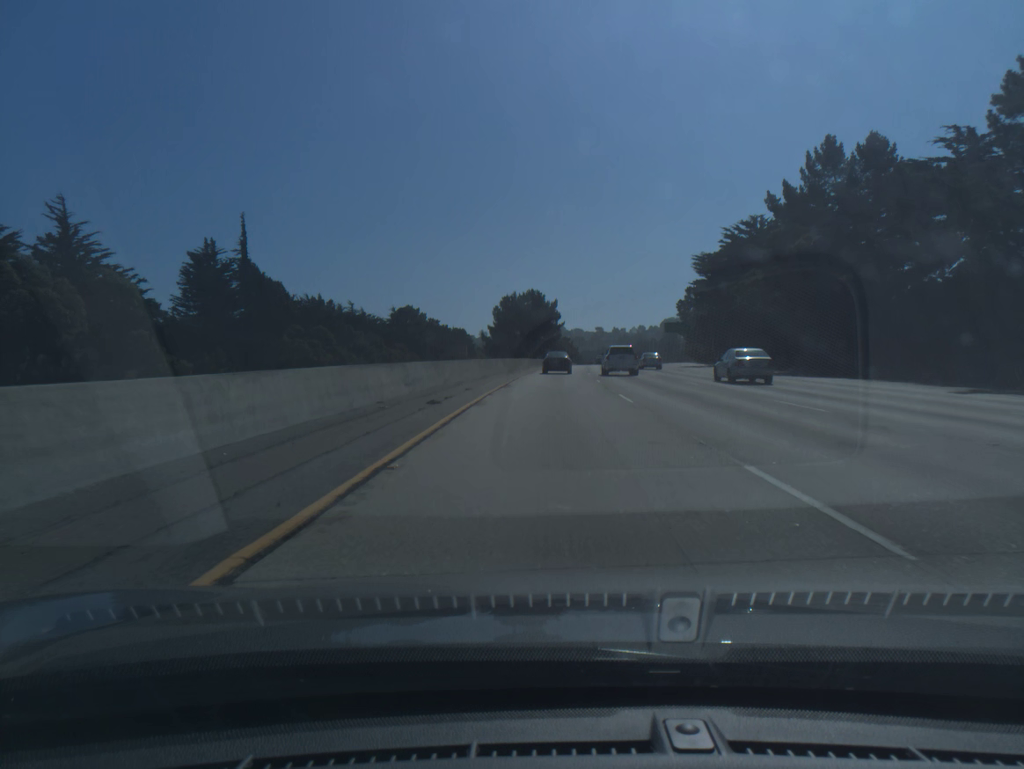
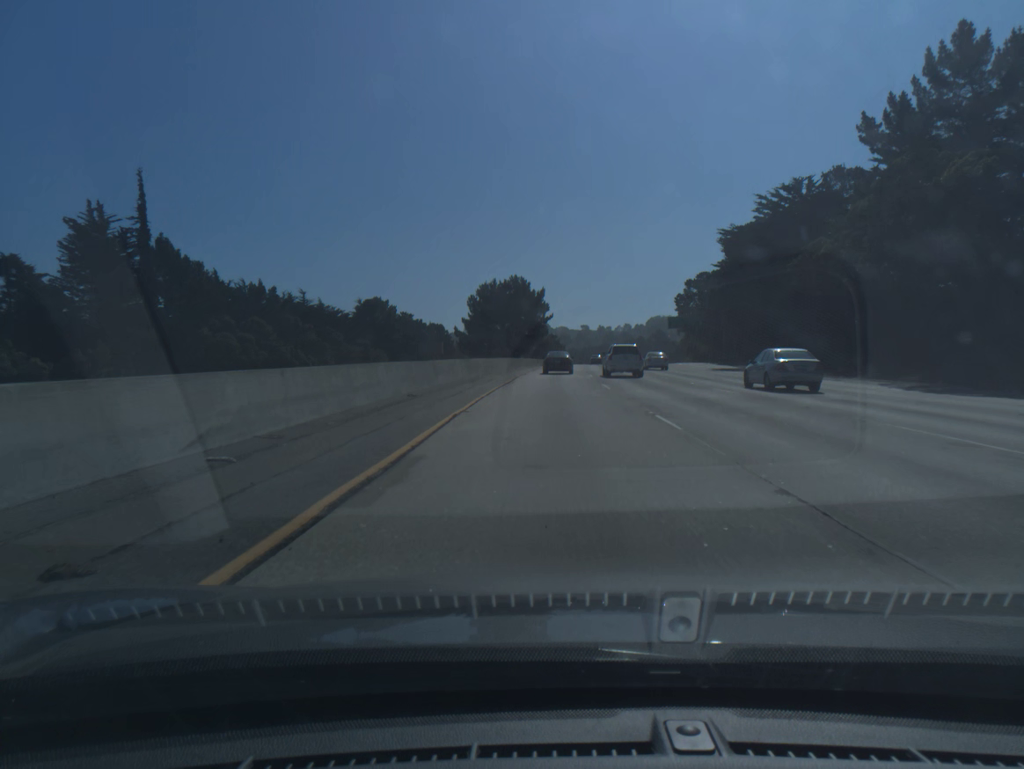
(+0.2, +21.5) m; +1°
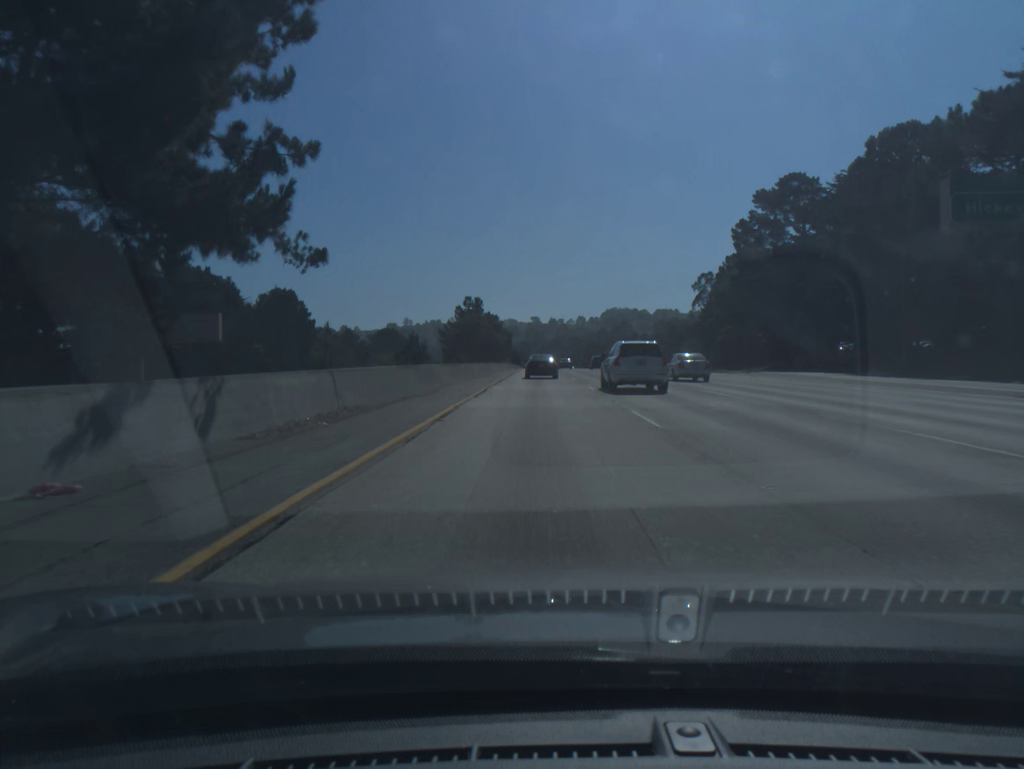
(+4.5, +103.7) m; +4°
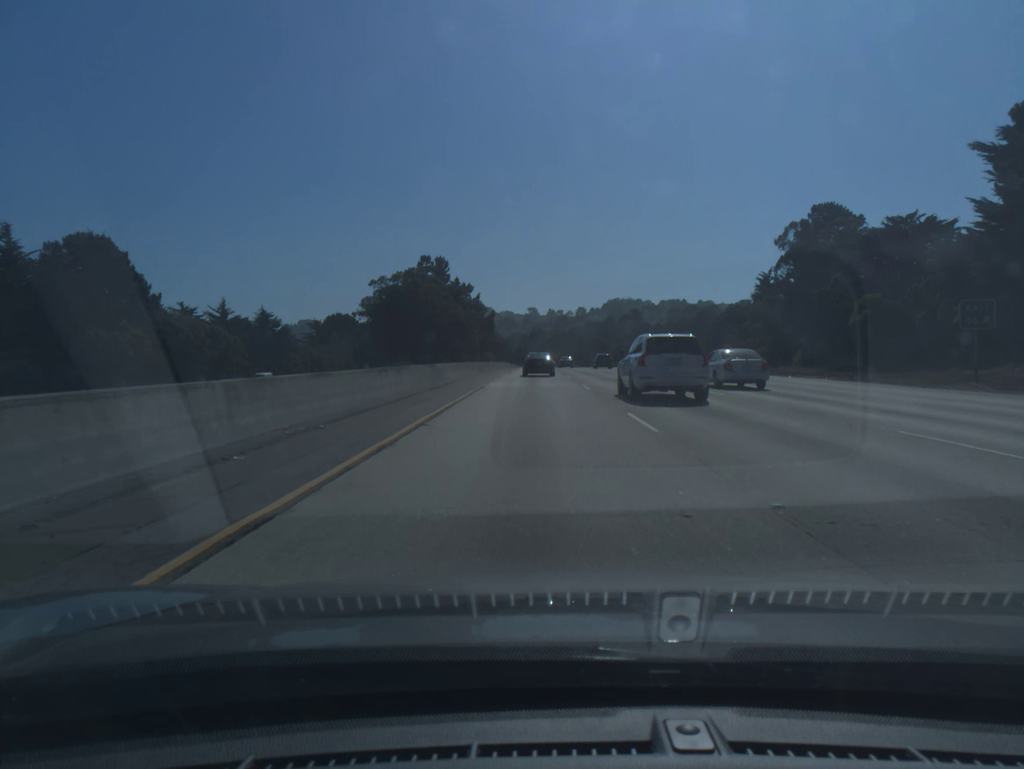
(+0.2, +59.1) m; 0°
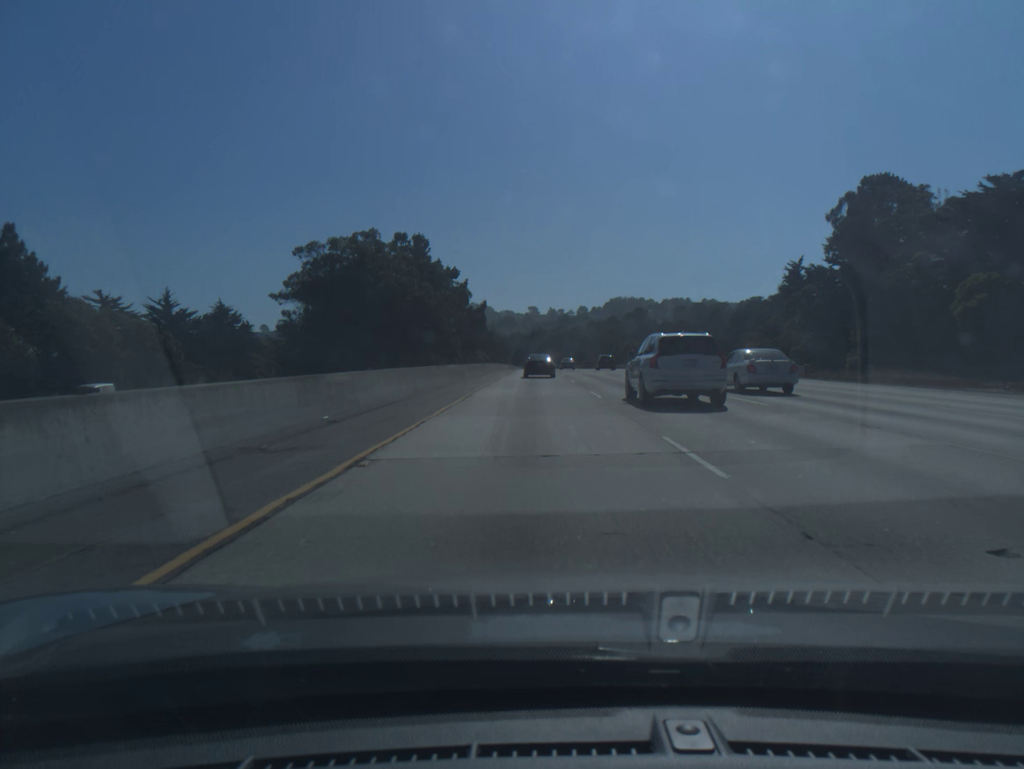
(0.0, +19.3) m; 0°
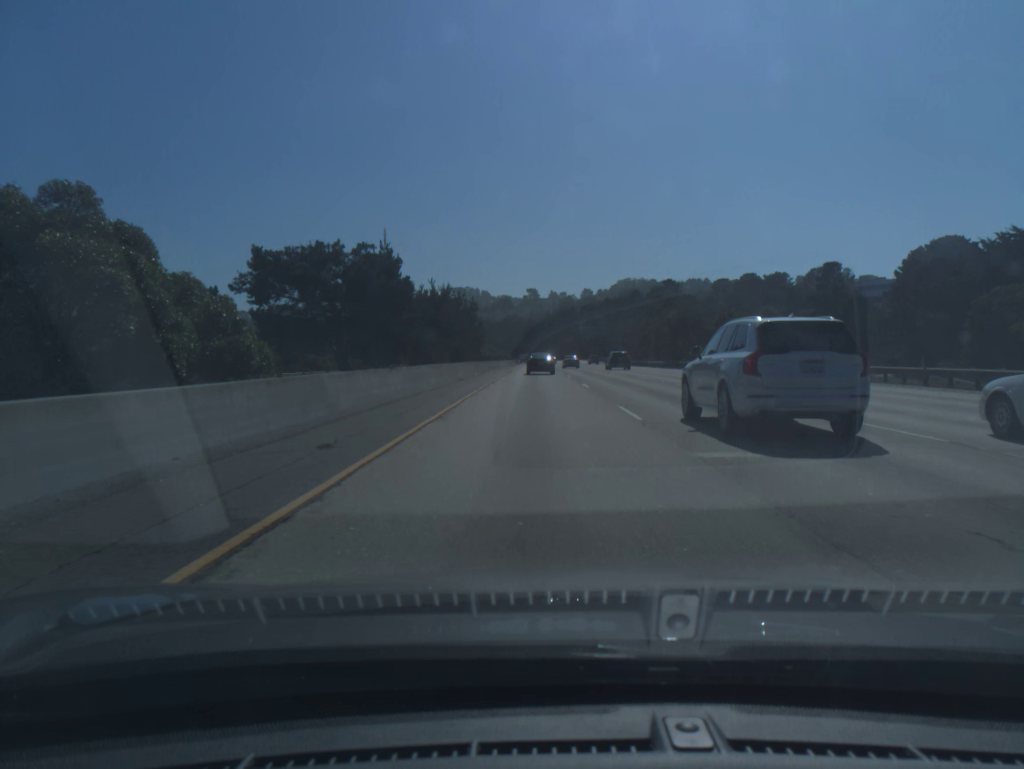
(-0.2, +95.7) m; 0°
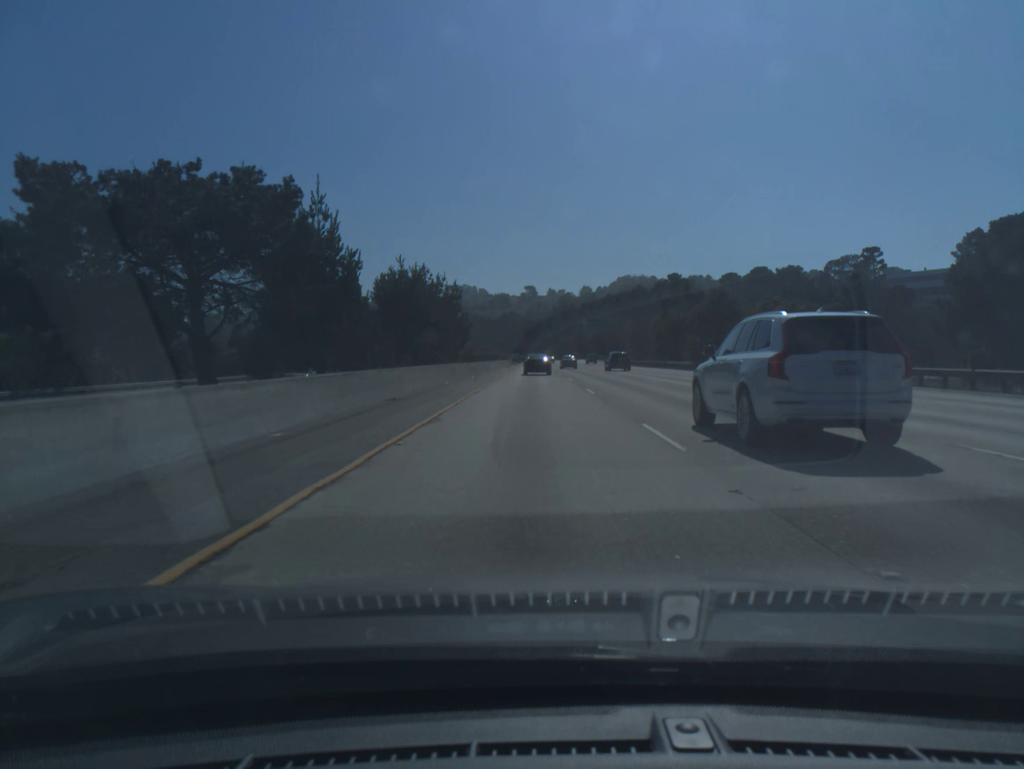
(0.0, +19.1) m; 0°
